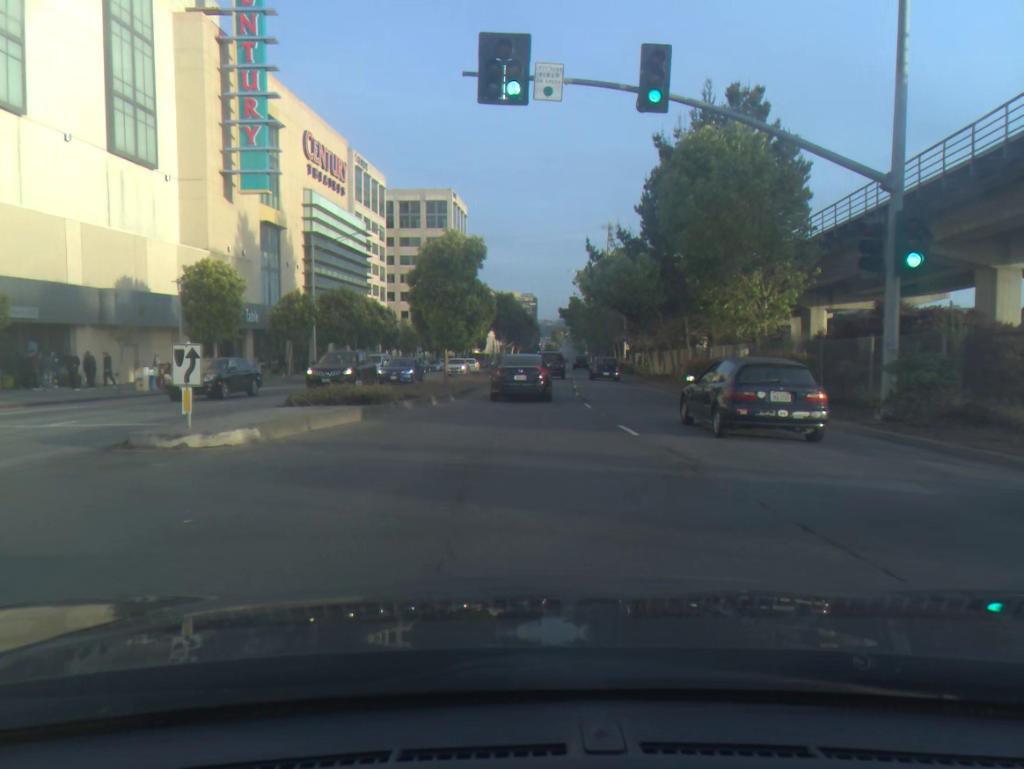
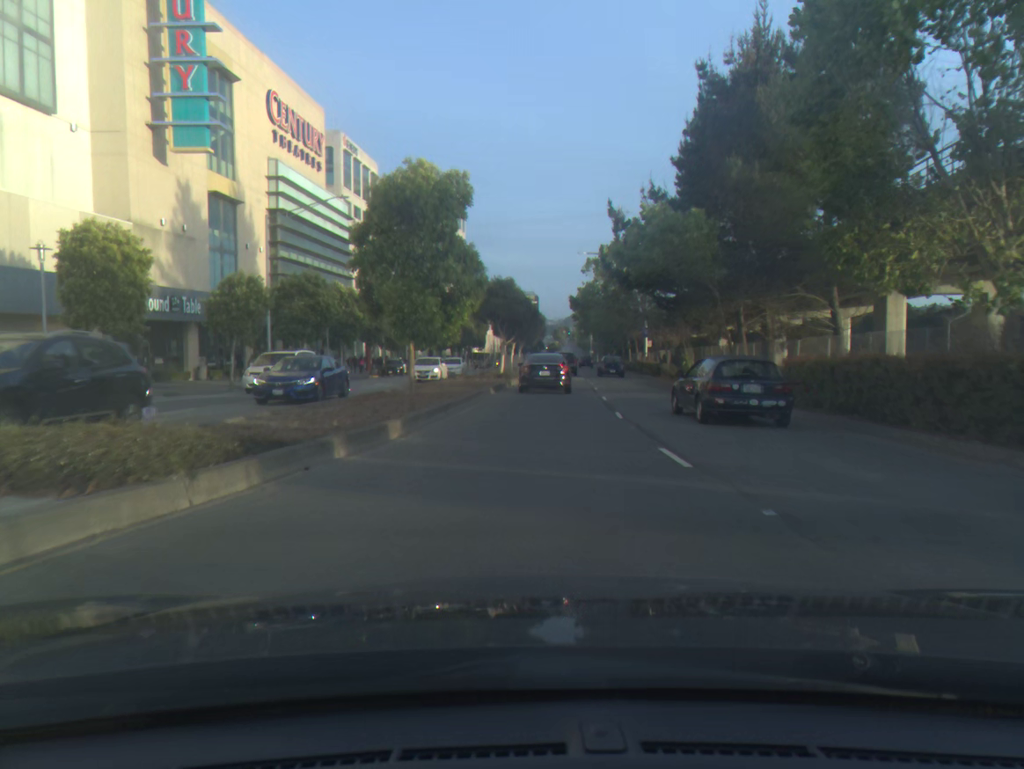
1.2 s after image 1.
(0.0, +11.3) m; 0°
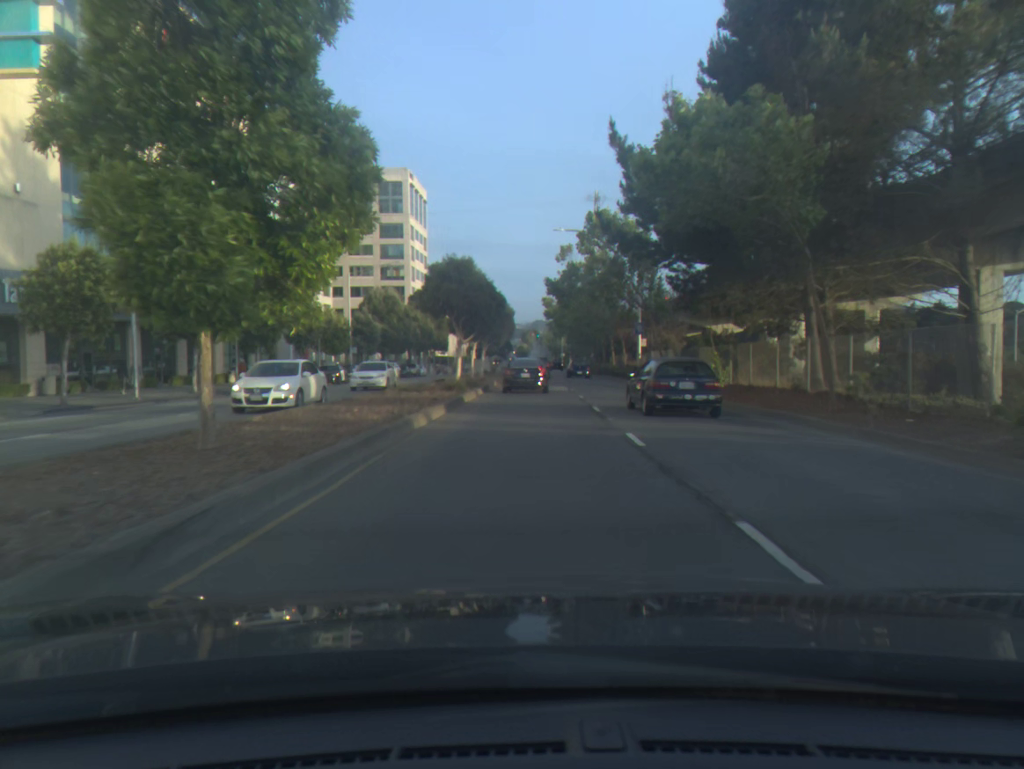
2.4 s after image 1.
(+0.3, +12.1) m; +2°
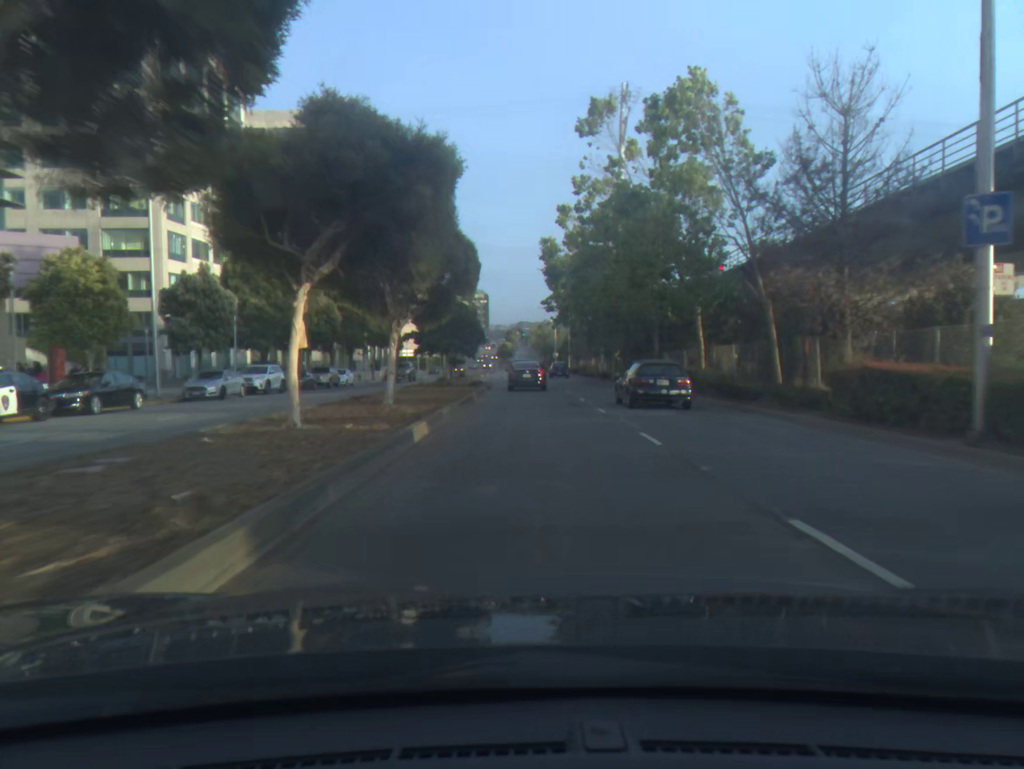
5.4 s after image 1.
(+0.2, +36.6) m; +1°
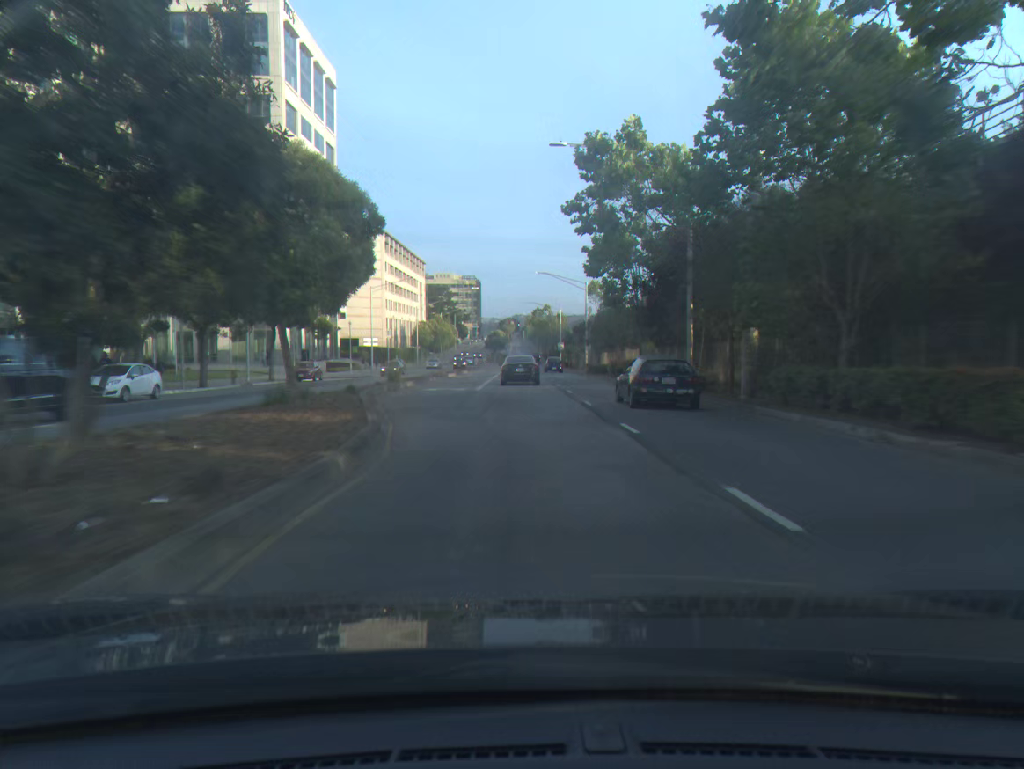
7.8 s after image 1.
(0.0, +35.0) m; 0°
